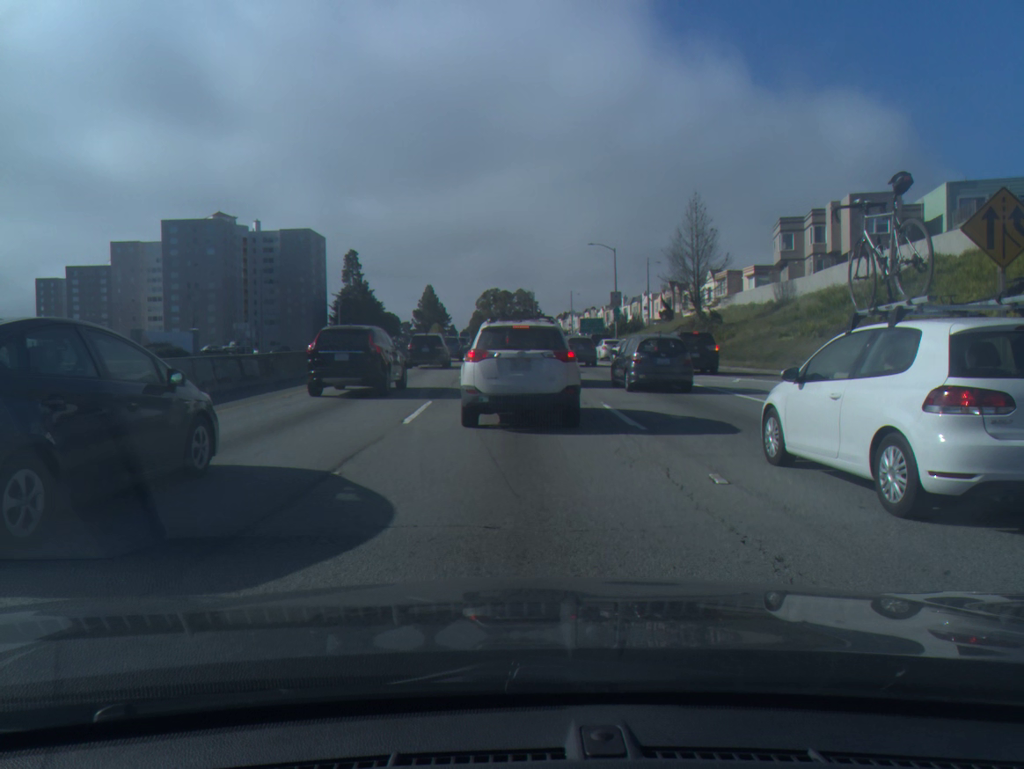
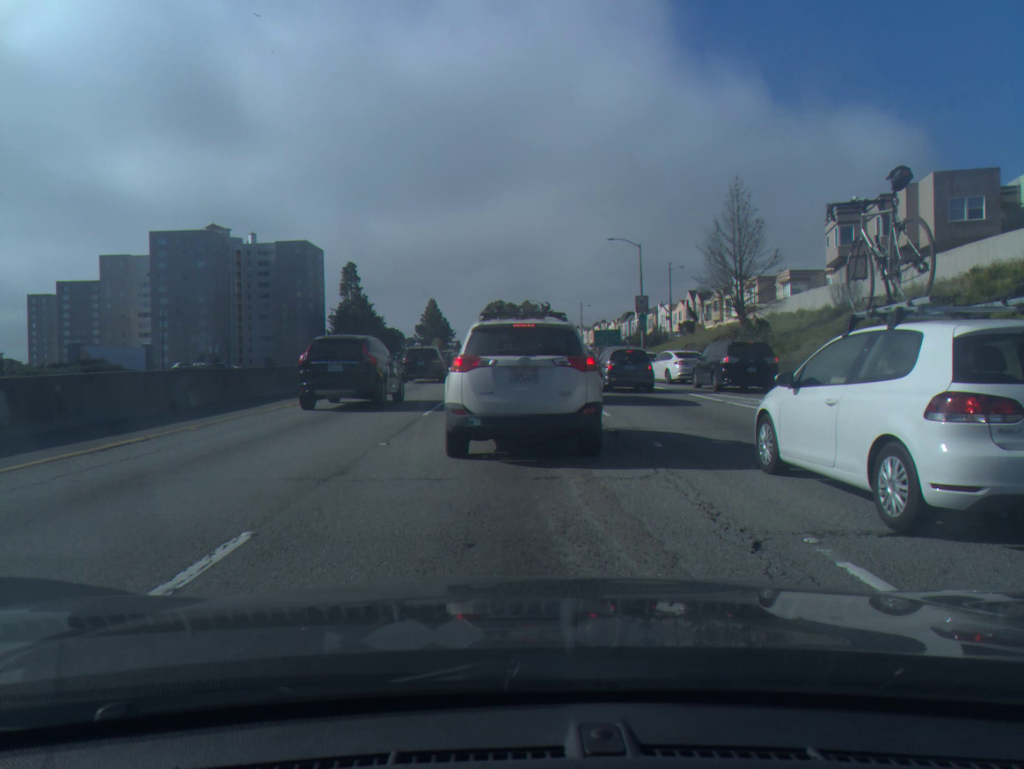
(0.0, +11.9) m; 0°
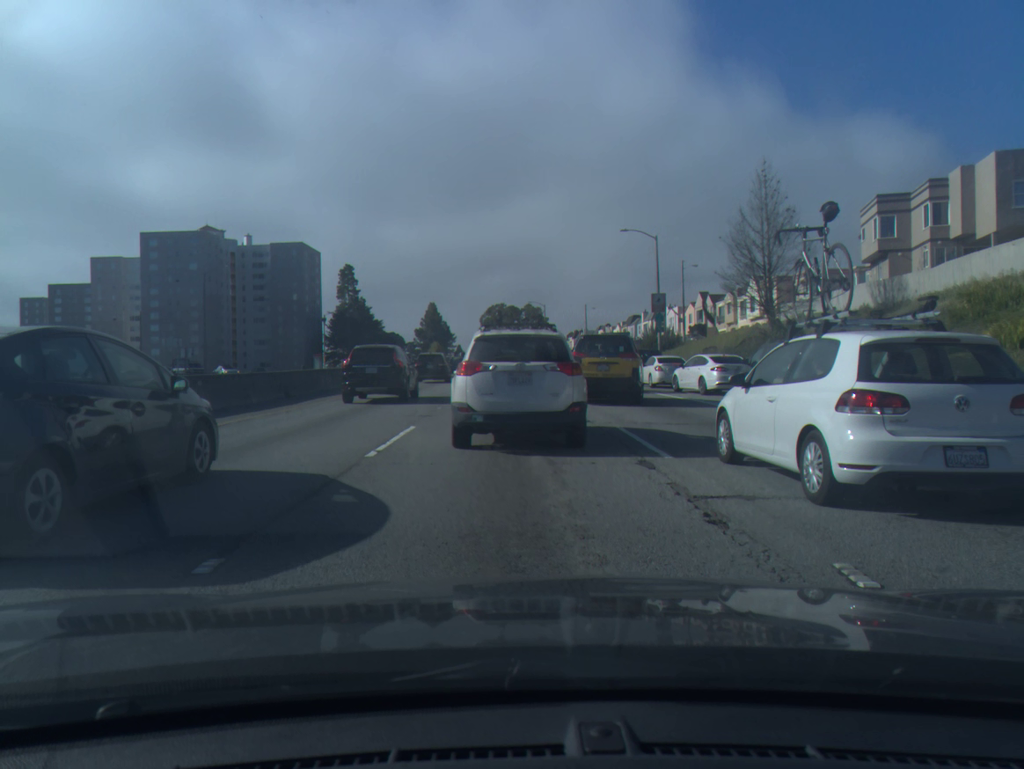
(0.0, +6.0) m; 0°
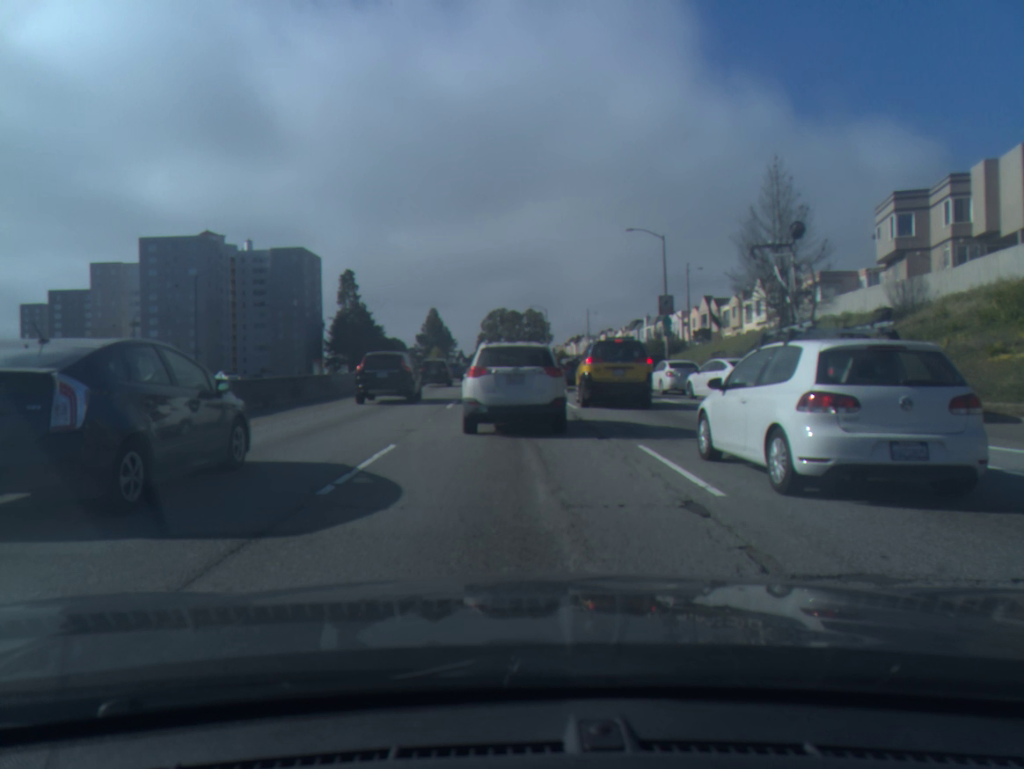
(0.0, +2.4) m; 0°
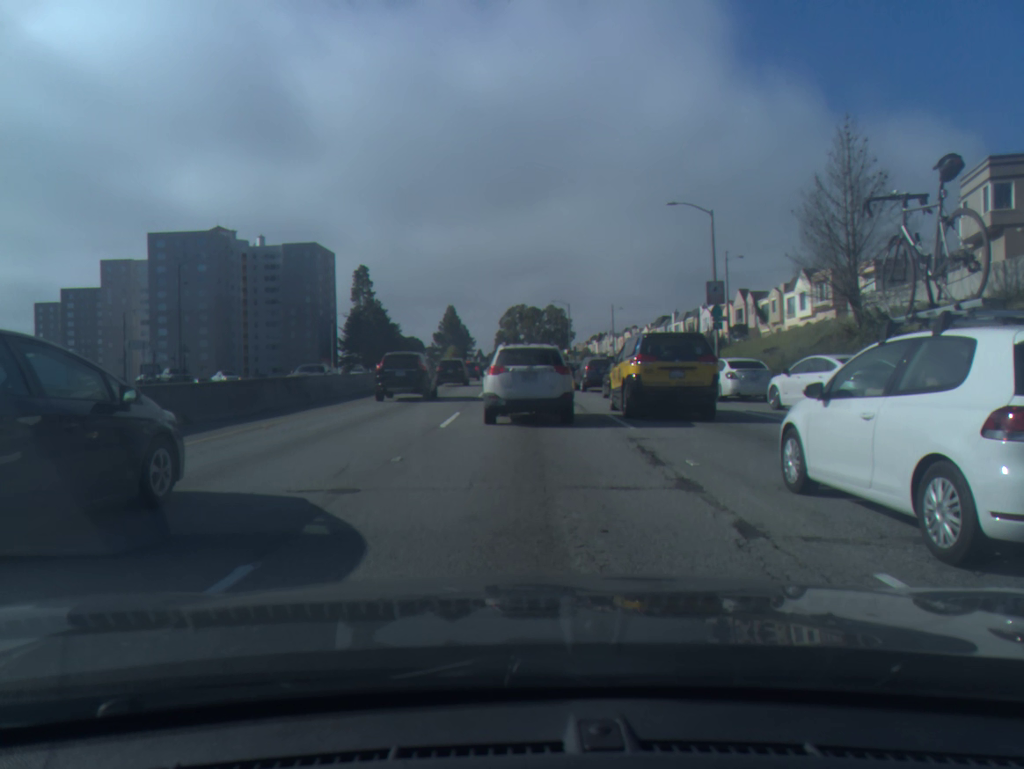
(-0.2, +6.9) m; -2°
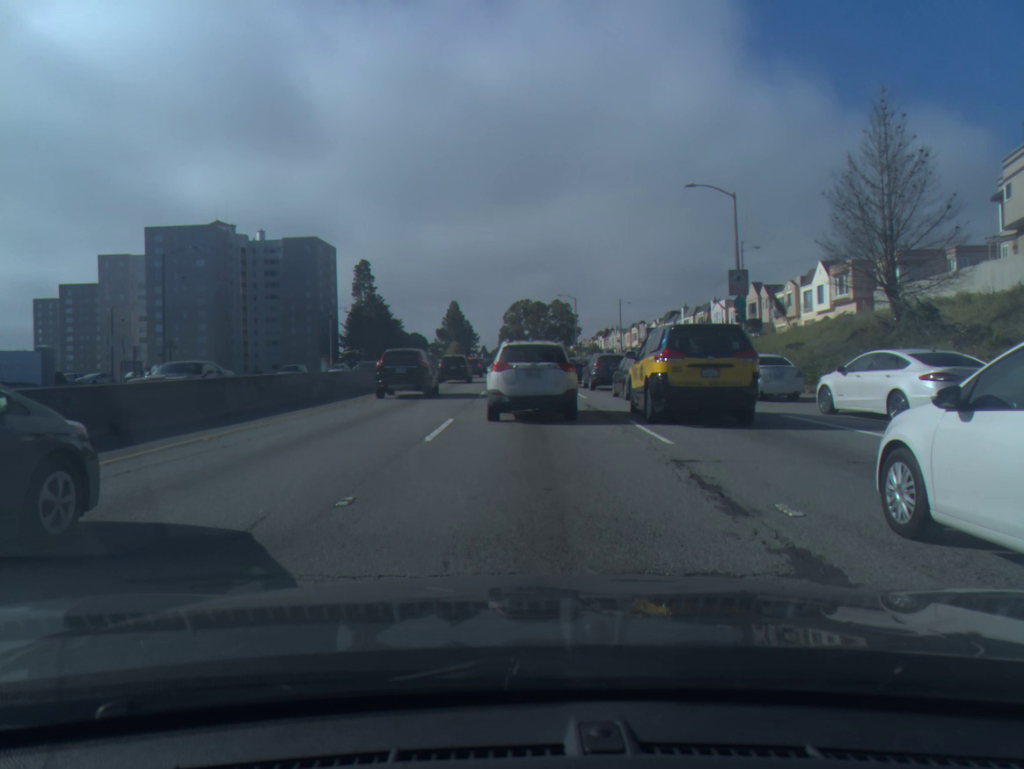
(0.0, +3.1) m; 0°
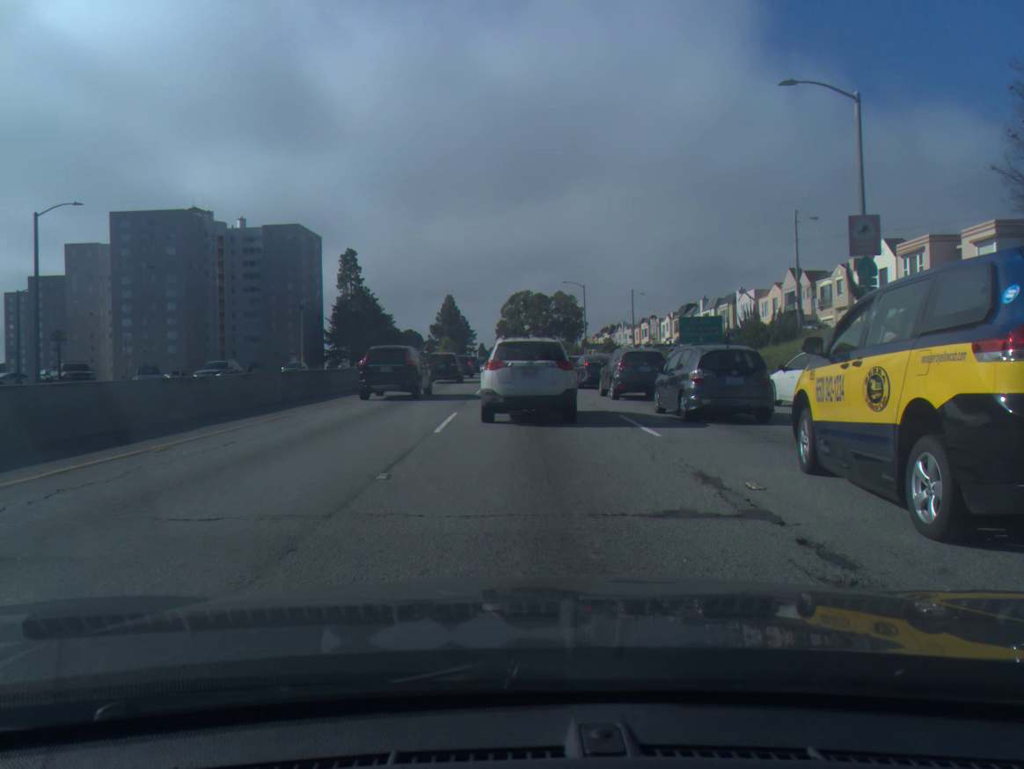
(0.0, +13.5) m; 0°
